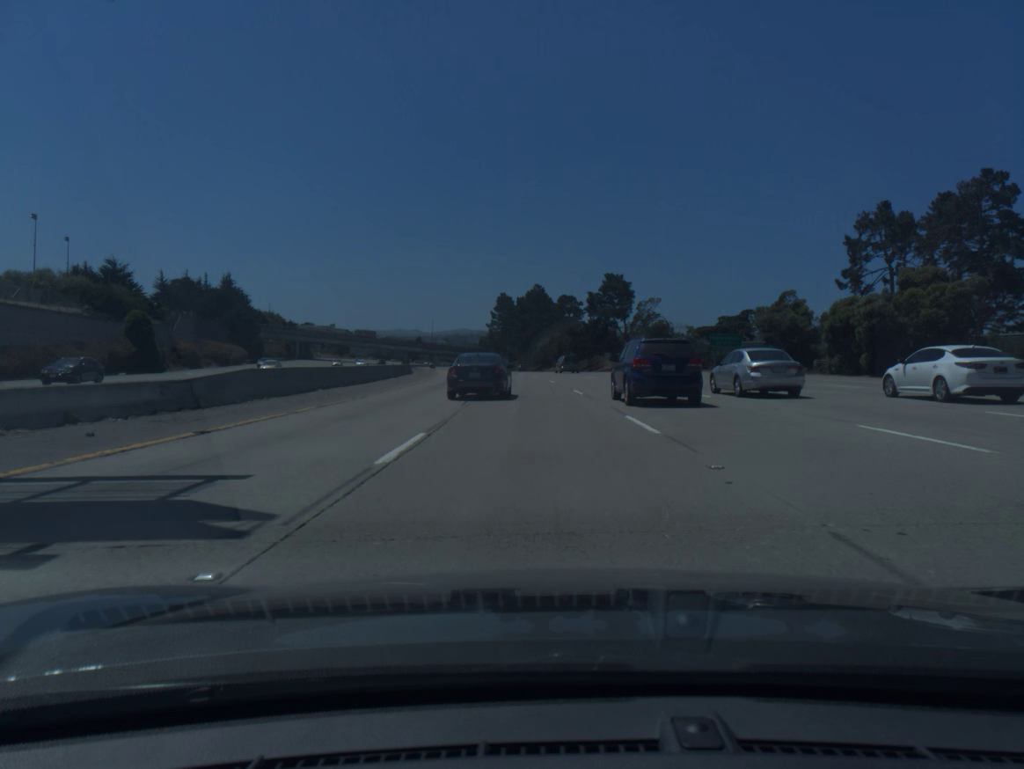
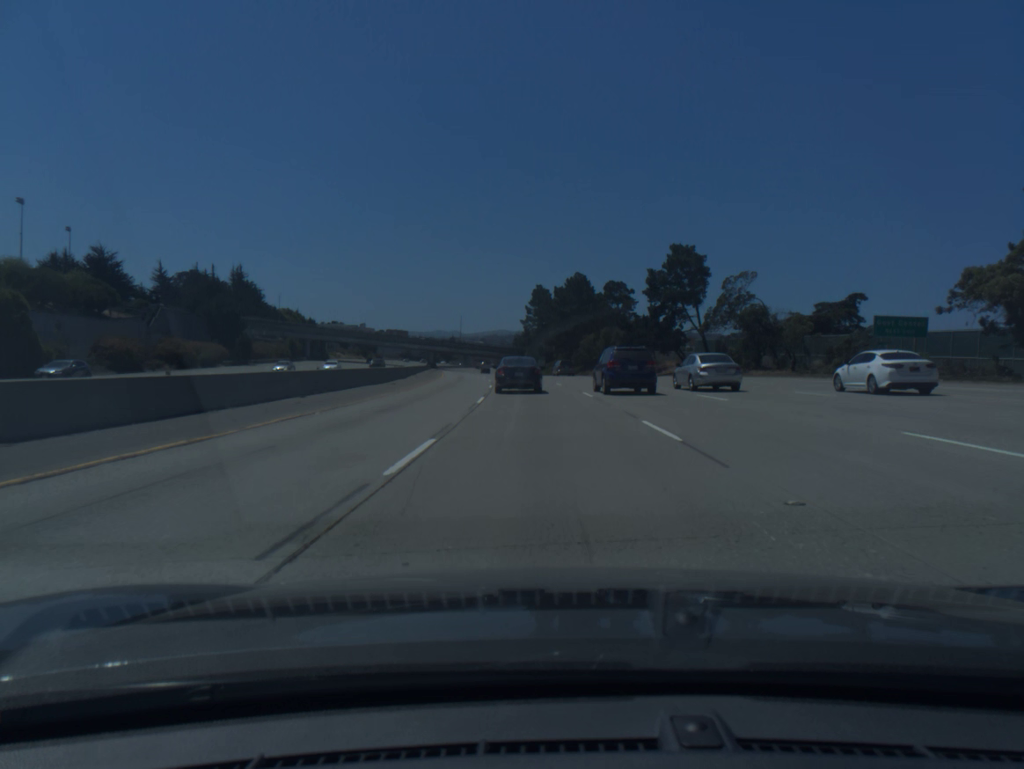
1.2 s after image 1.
(-0.7, +30.1) m; -3°
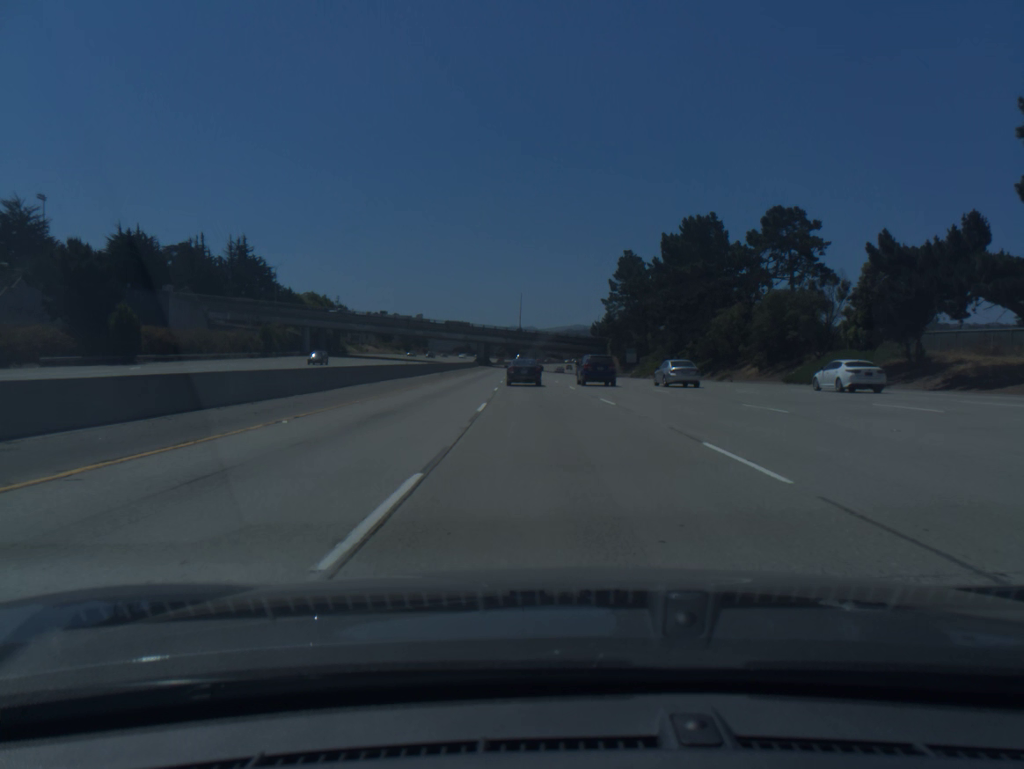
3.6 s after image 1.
(-3.0, +62.2) m; -5°
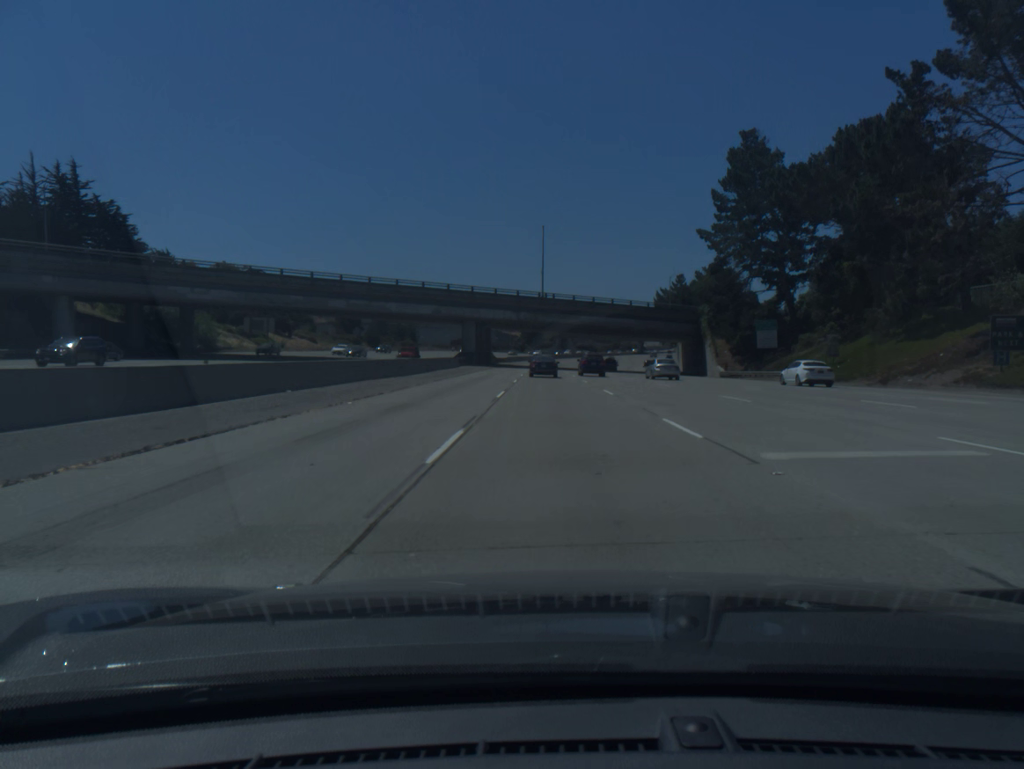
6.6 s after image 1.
(-2.3, +82.9) m; -2°
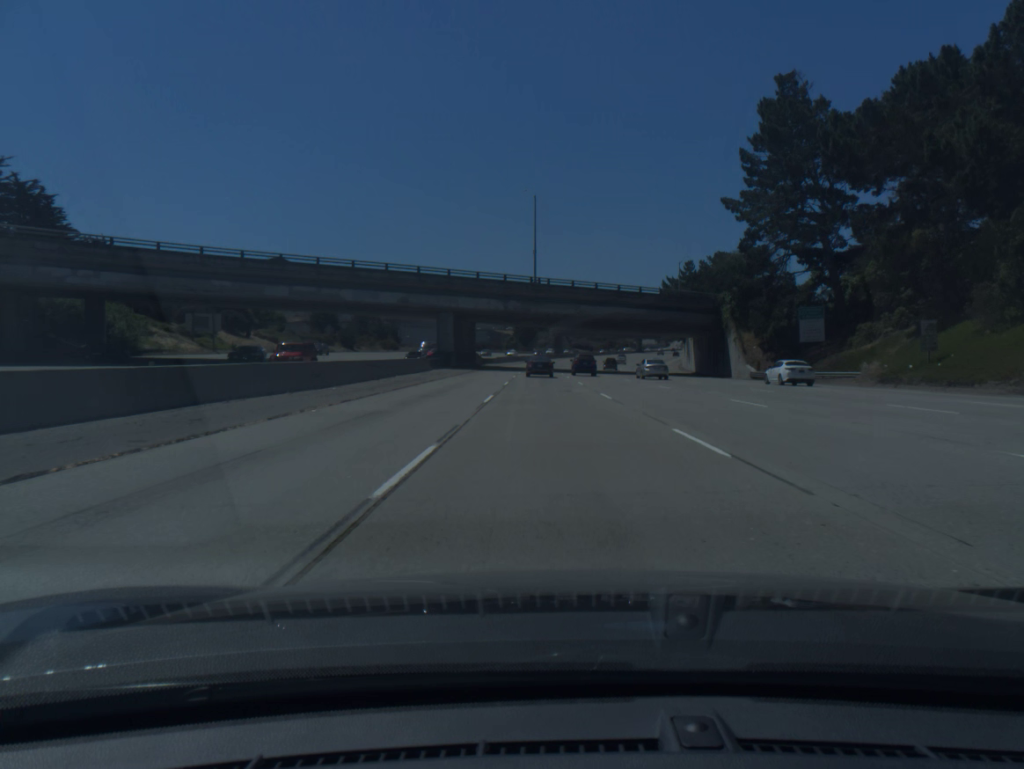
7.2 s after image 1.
(+0.1, +16.9) m; 0°
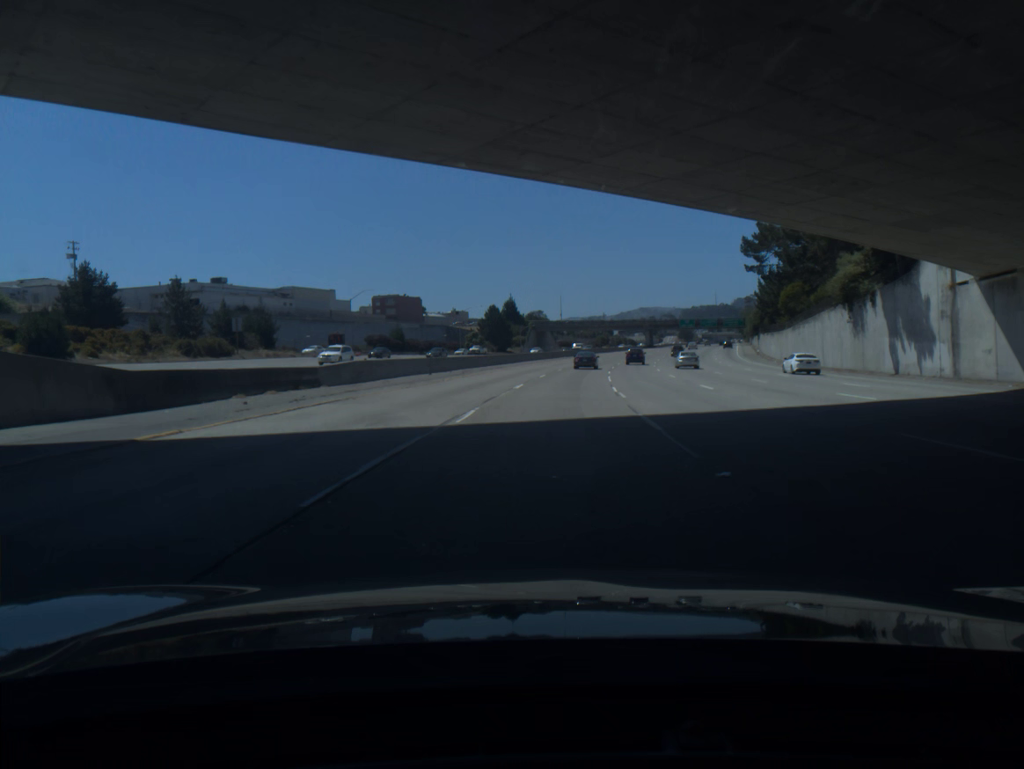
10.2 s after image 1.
(+0.4, +84.4) m; +2°
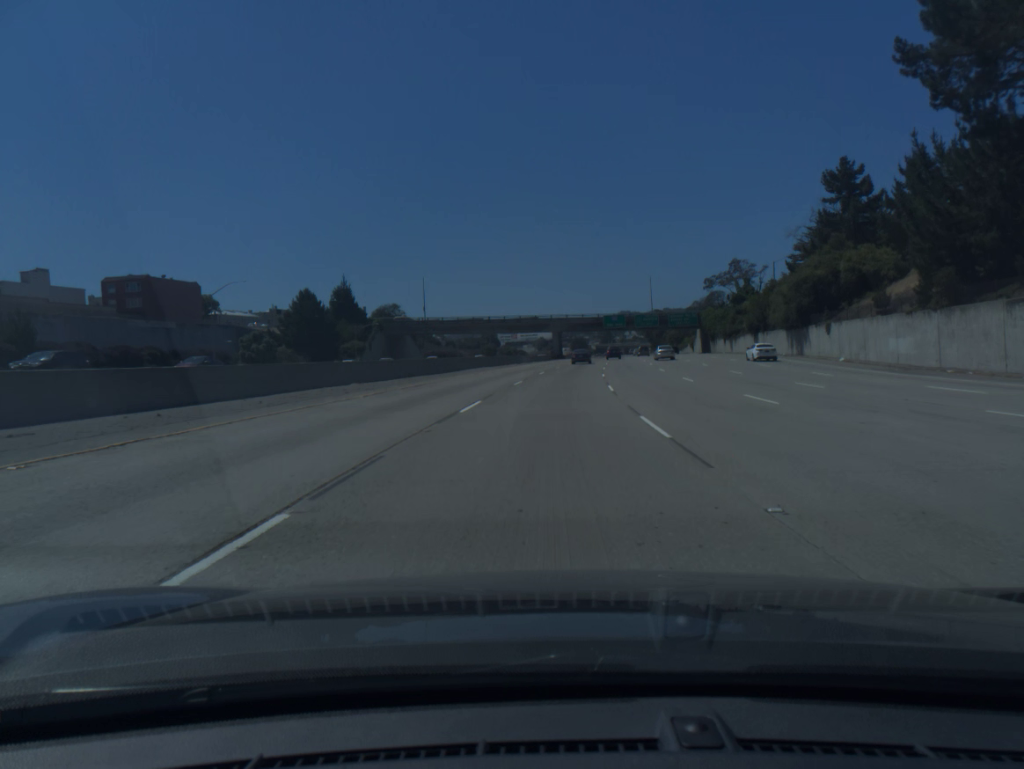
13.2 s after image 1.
(+6.2, +84.3) m; +8°
